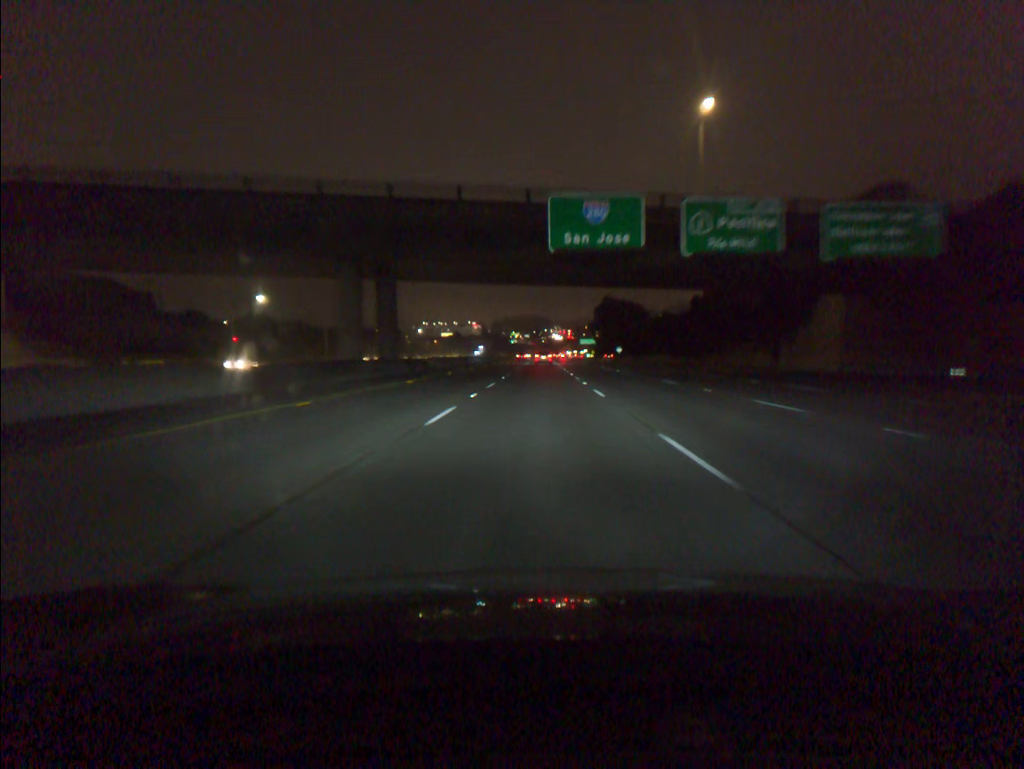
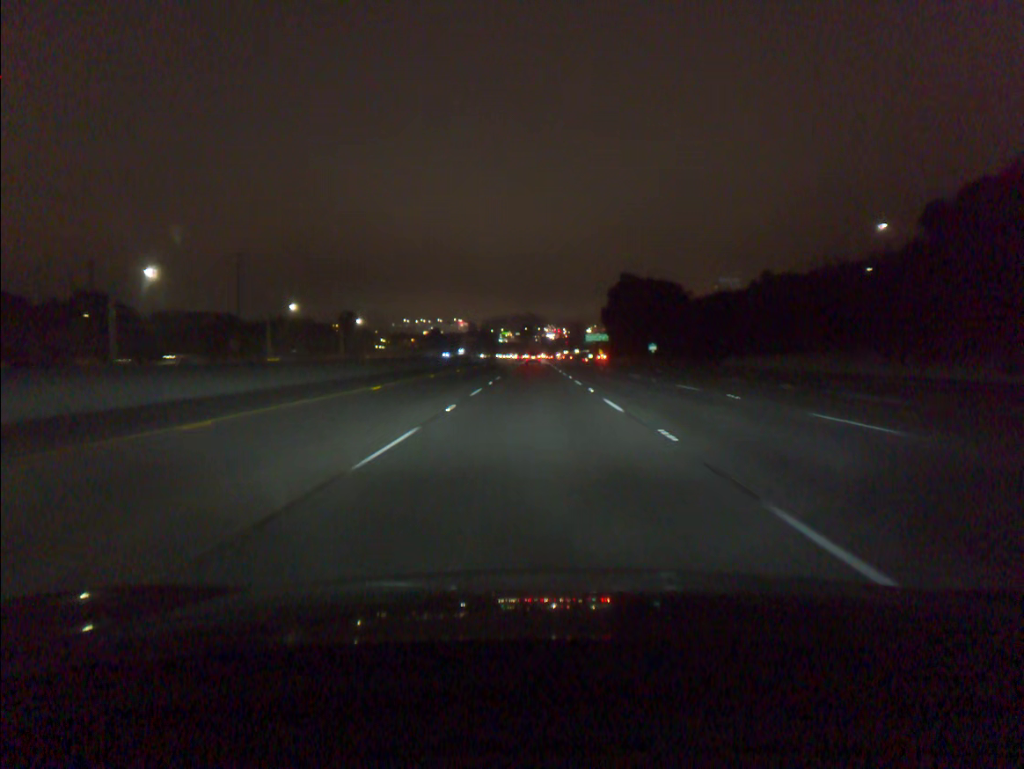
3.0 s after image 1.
(+0.3, +78.5) m; +1°
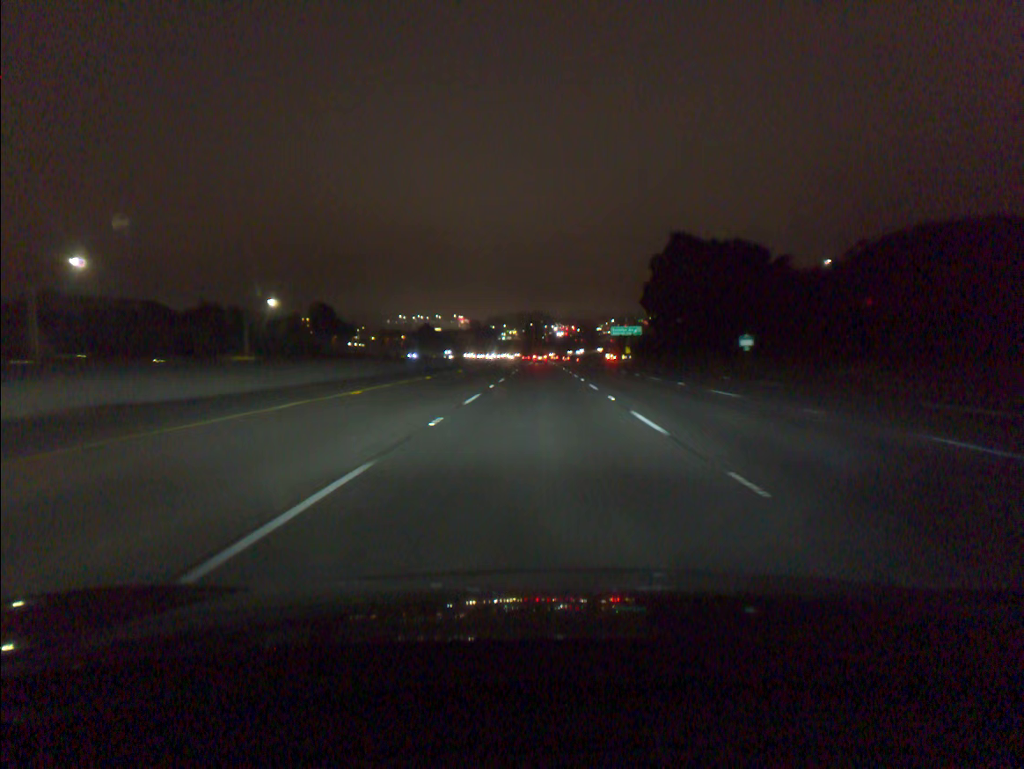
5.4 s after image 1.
(-0.4, +62.6) m; -1°
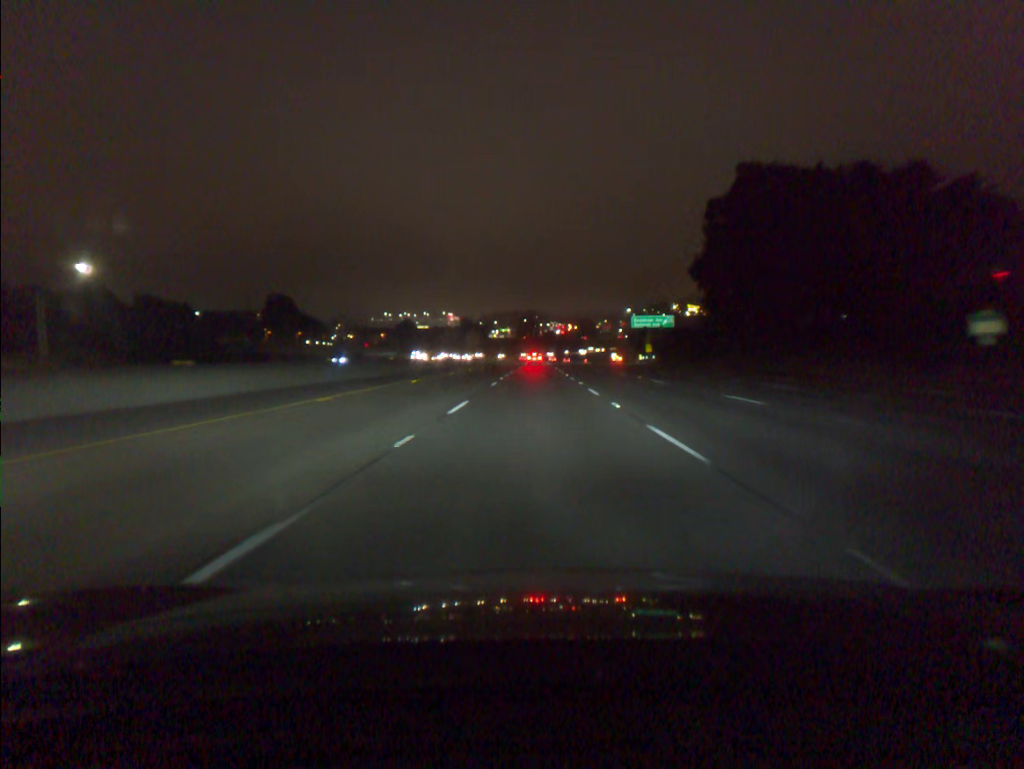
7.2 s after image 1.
(+0.1, +47.0) m; 0°
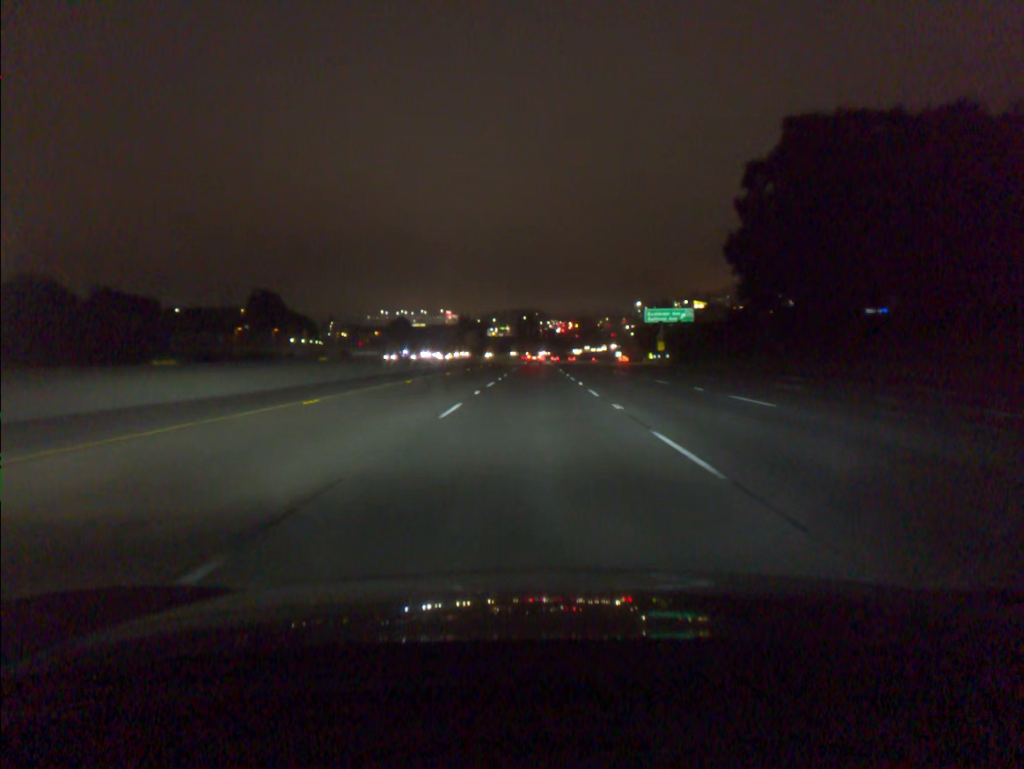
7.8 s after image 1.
(0.0, +15.7) m; 0°
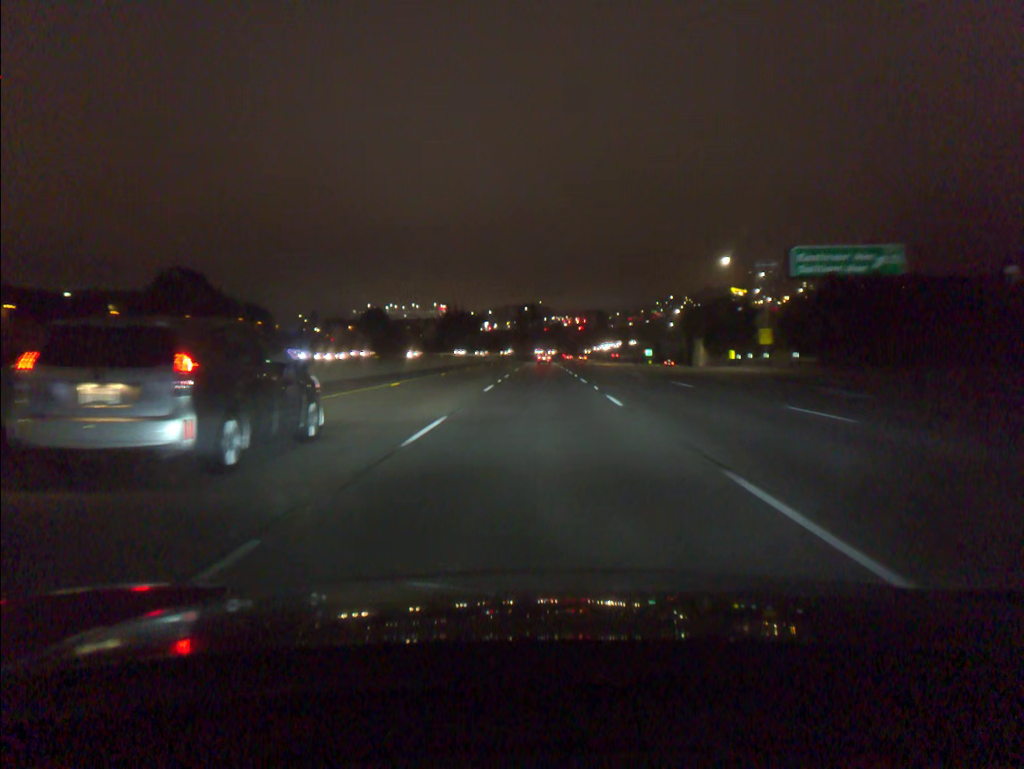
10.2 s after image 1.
(-0.2, +62.8) m; 0°
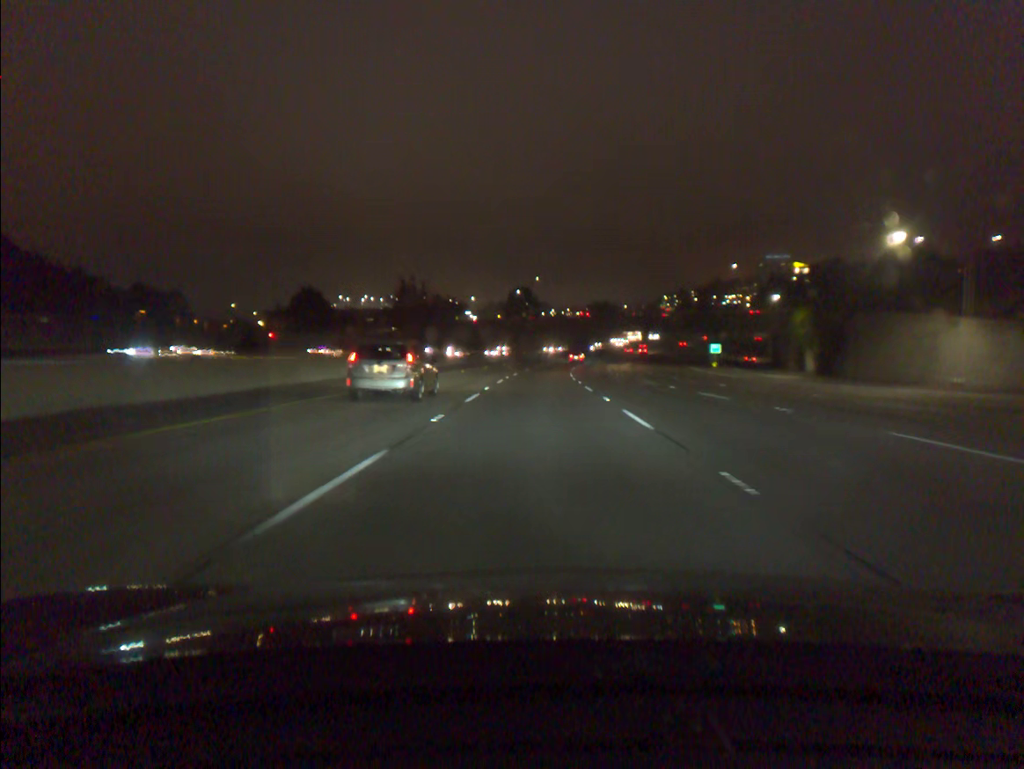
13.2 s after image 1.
(+0.2, +78.4) m; 0°
